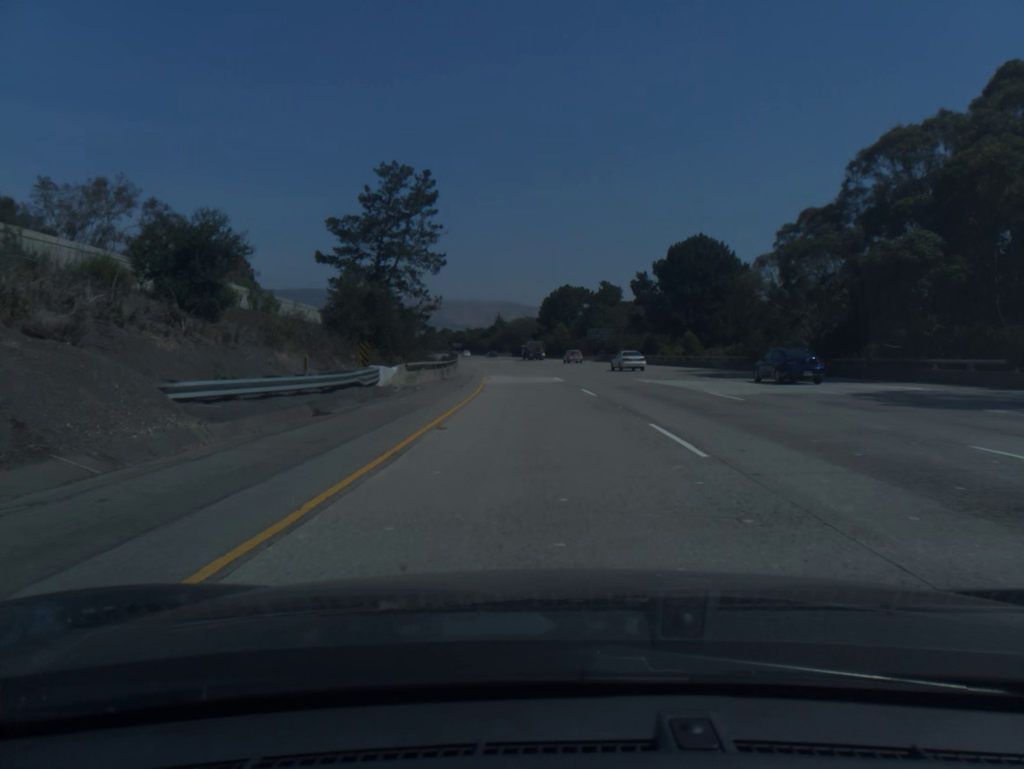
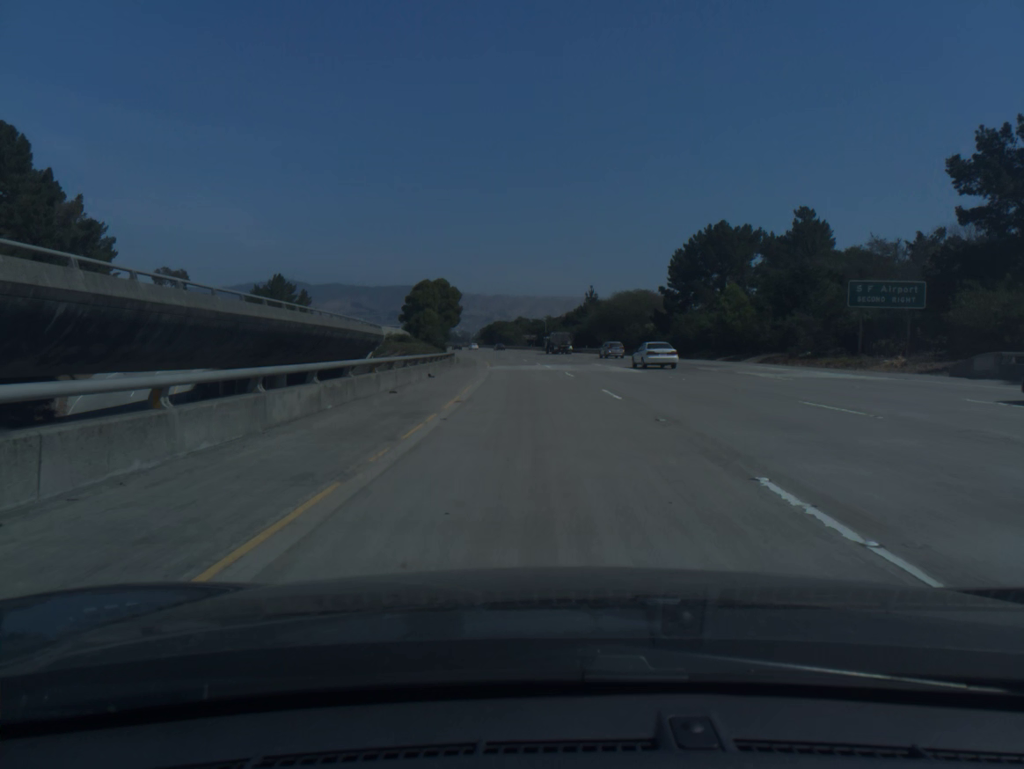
(-4.4, +80.0) m; -6°
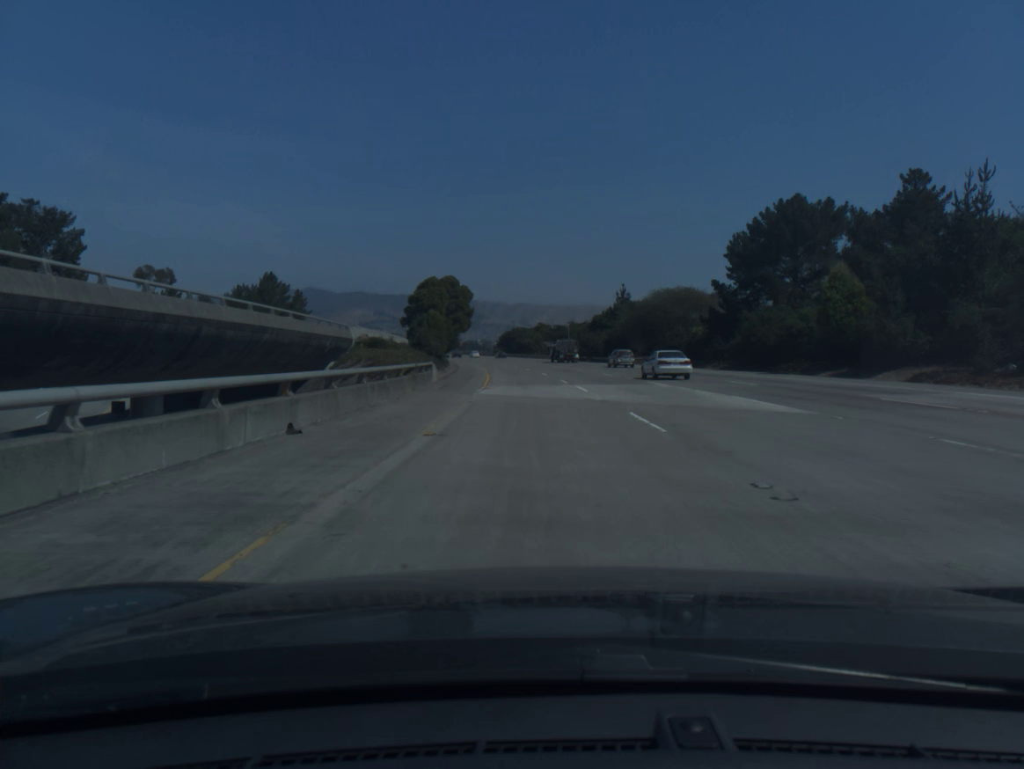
(-0.3, +20.0) m; -2°
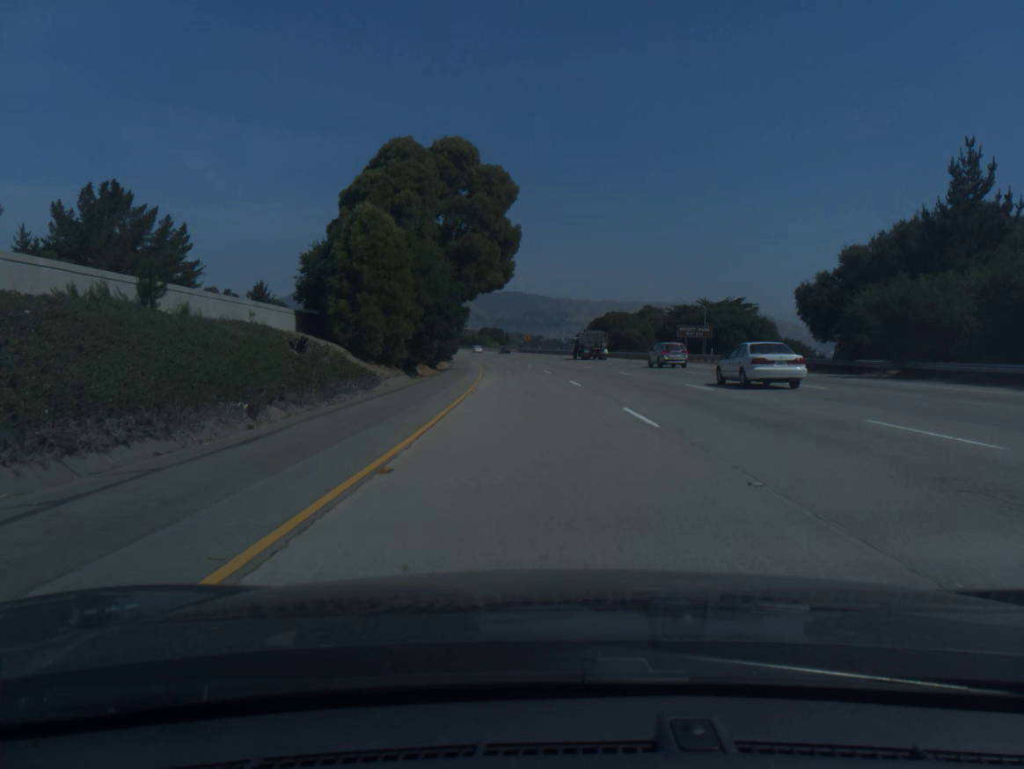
(-4.4, +80.1) m; -6°
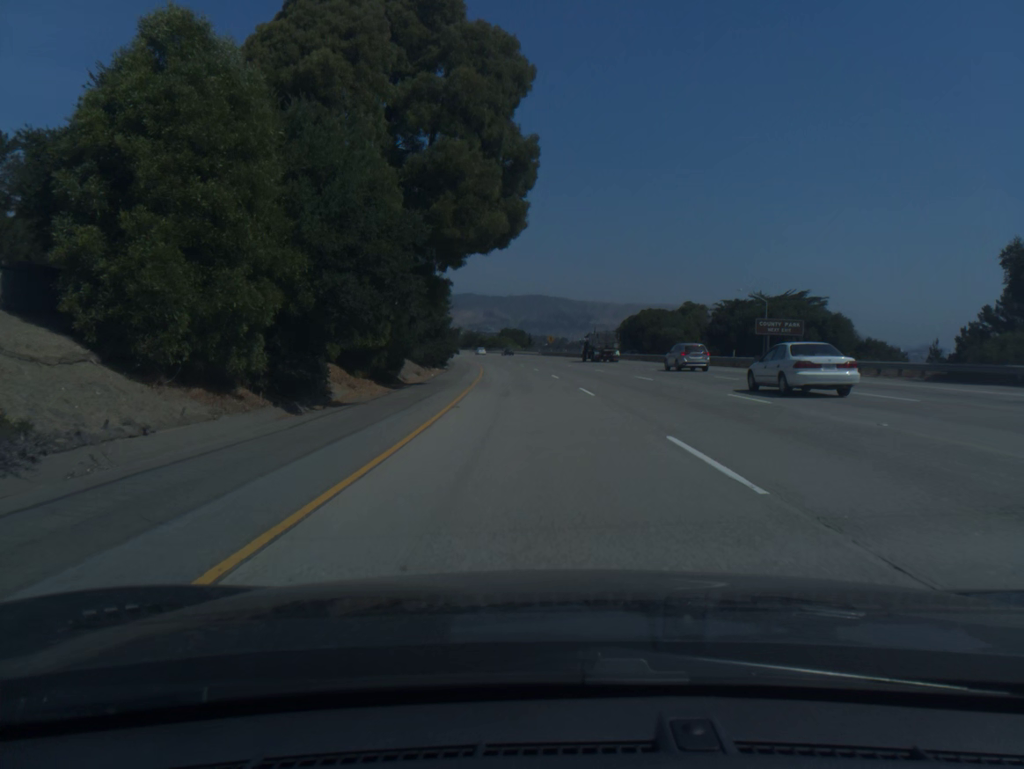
(-0.3, +20.0) m; -2°
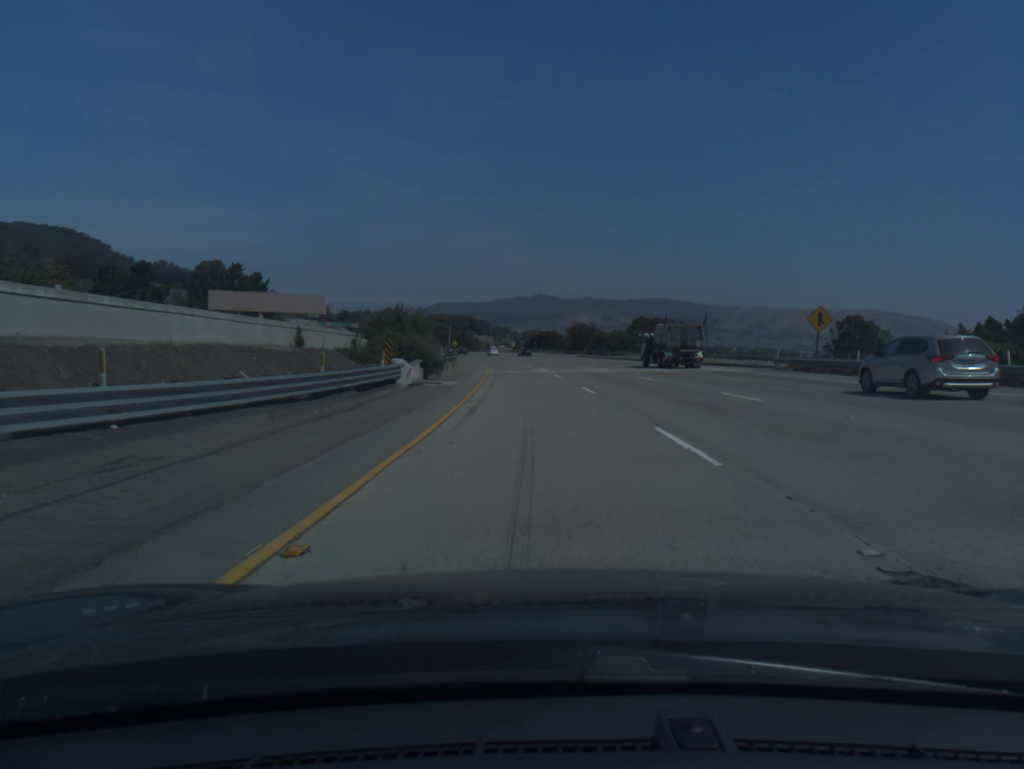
(-7.6, +99.7) m; -9°
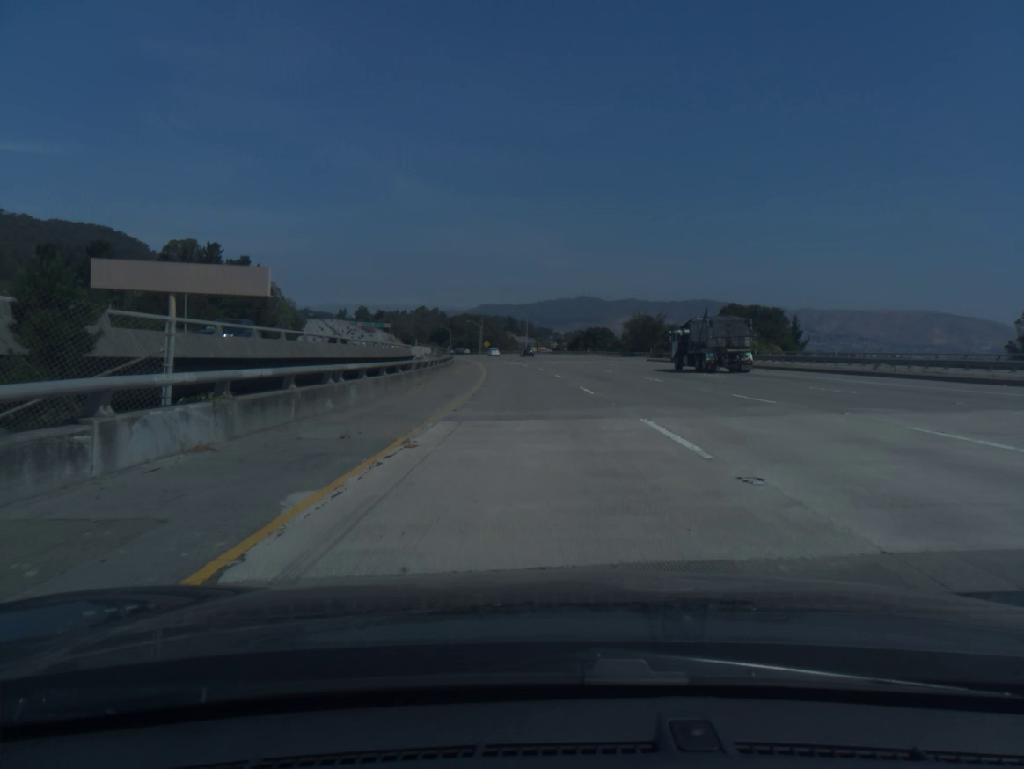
(-1.0, +40.0) m; -3°
